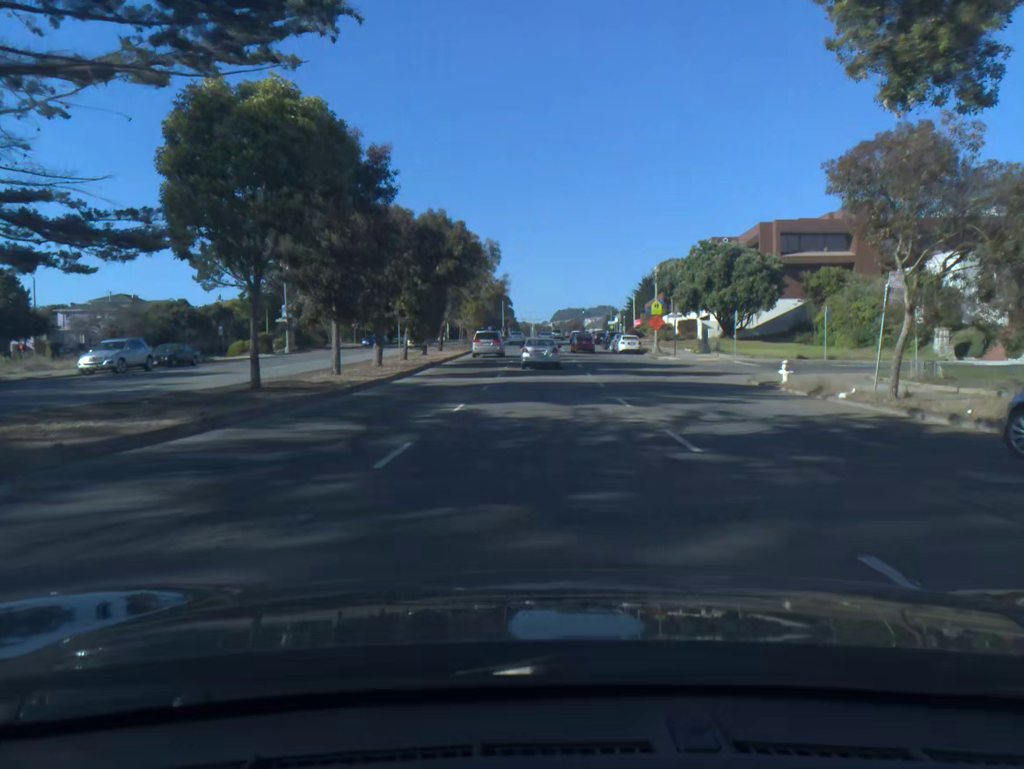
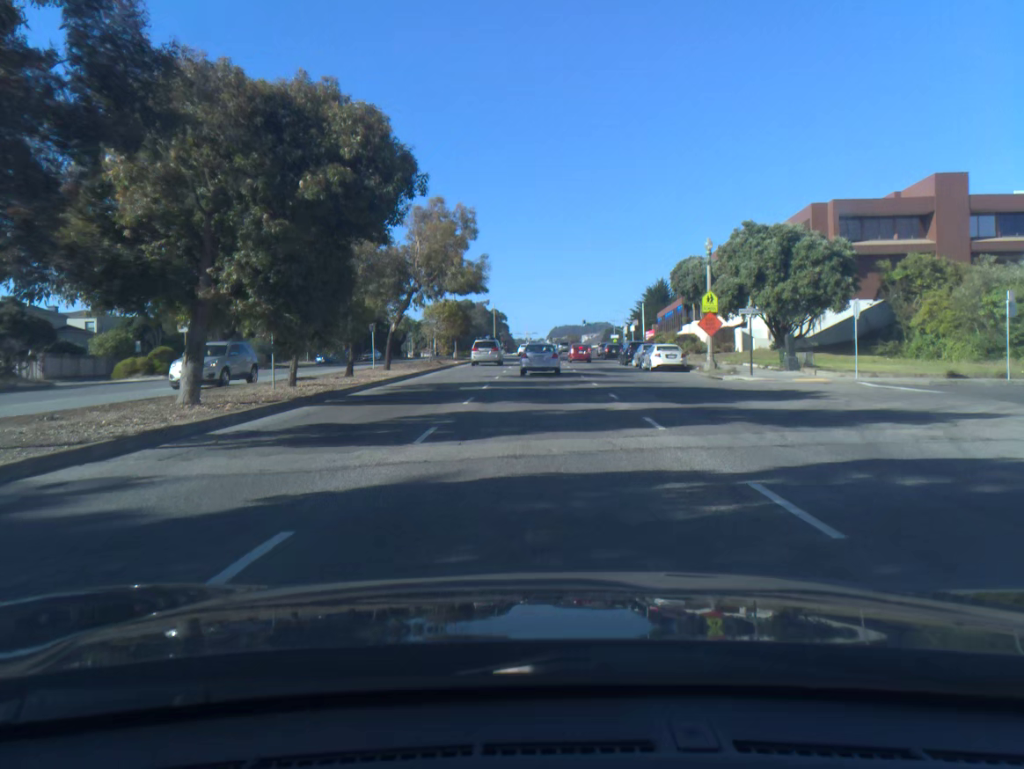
(+0.1, +19.4) m; 0°
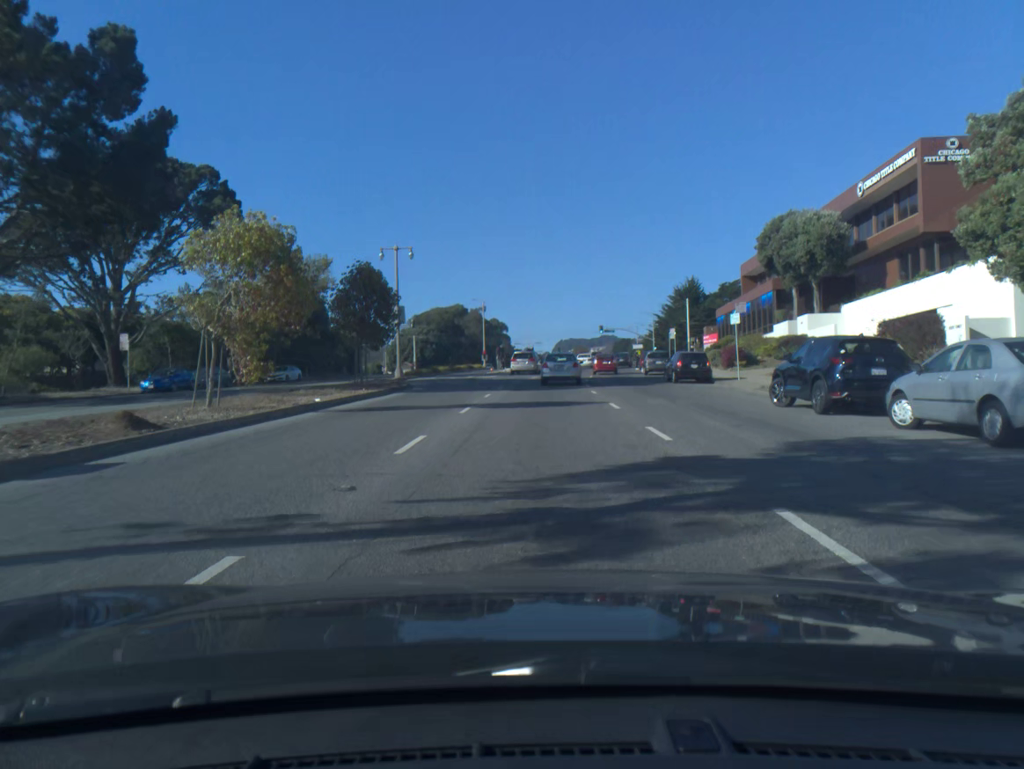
(0.0, +36.5) m; 0°
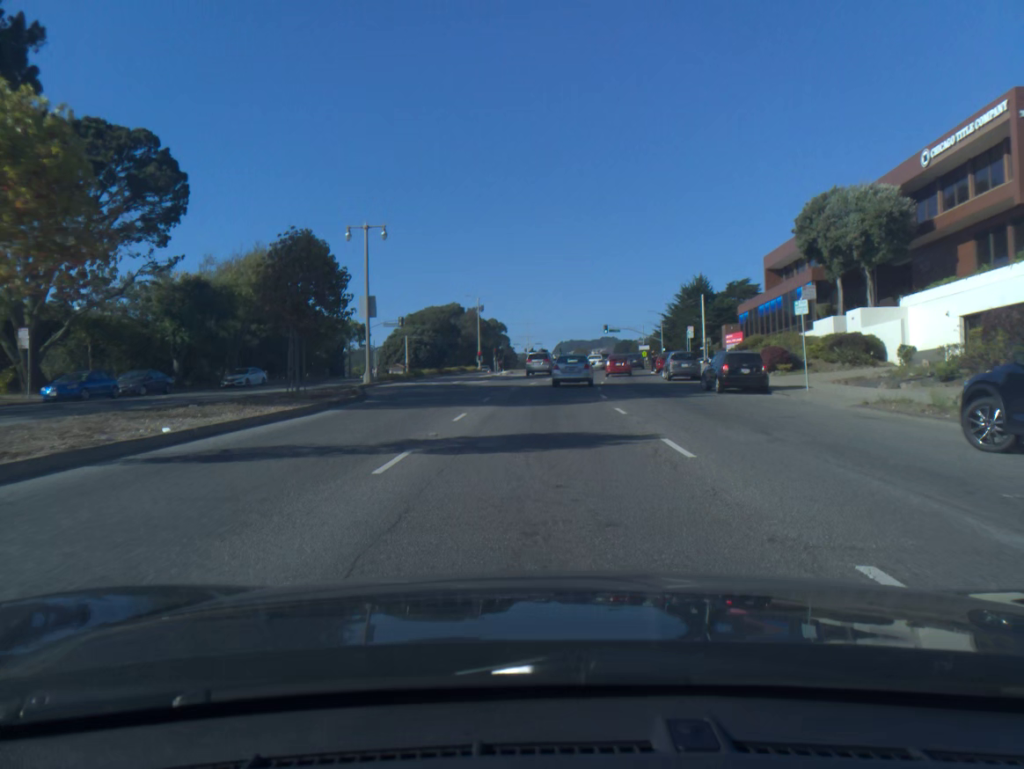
(0.0, +8.8) m; 0°
